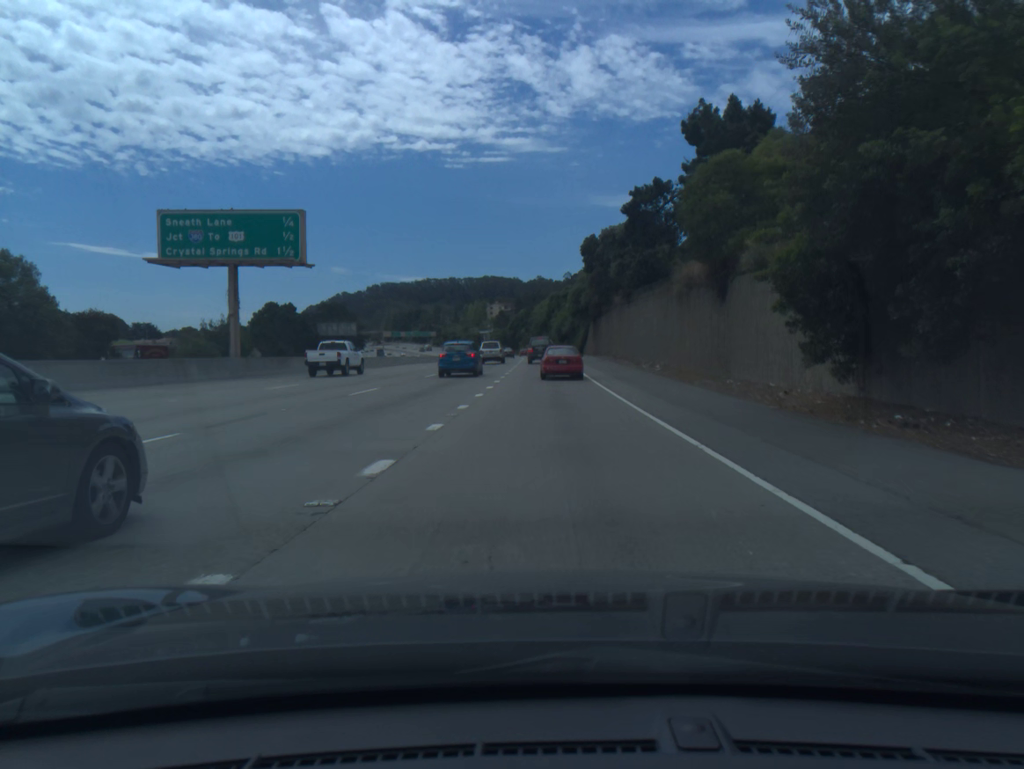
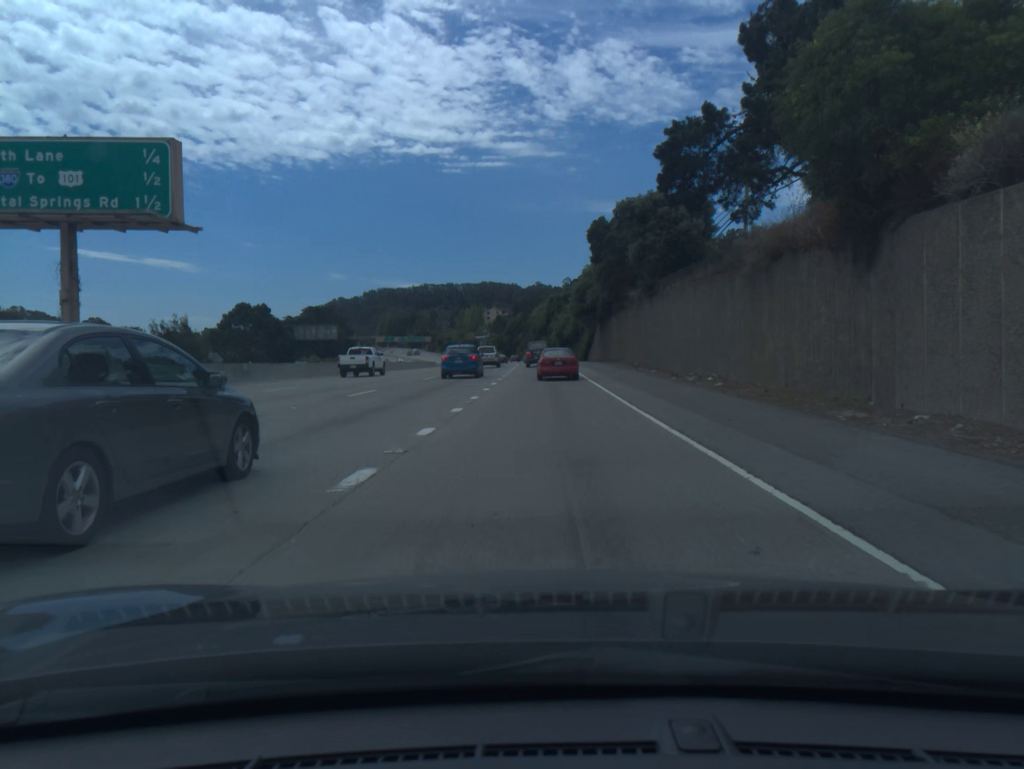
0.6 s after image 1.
(0.0, +14.1) m; 0°
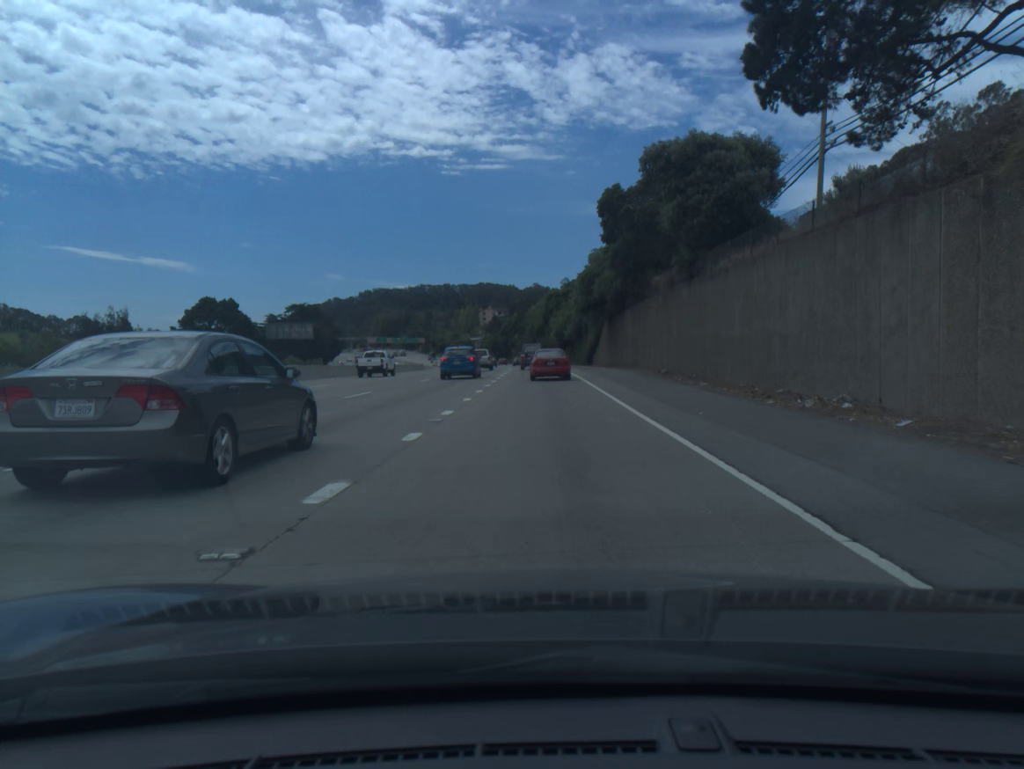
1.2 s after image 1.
(0.0, +14.1) m; 0°
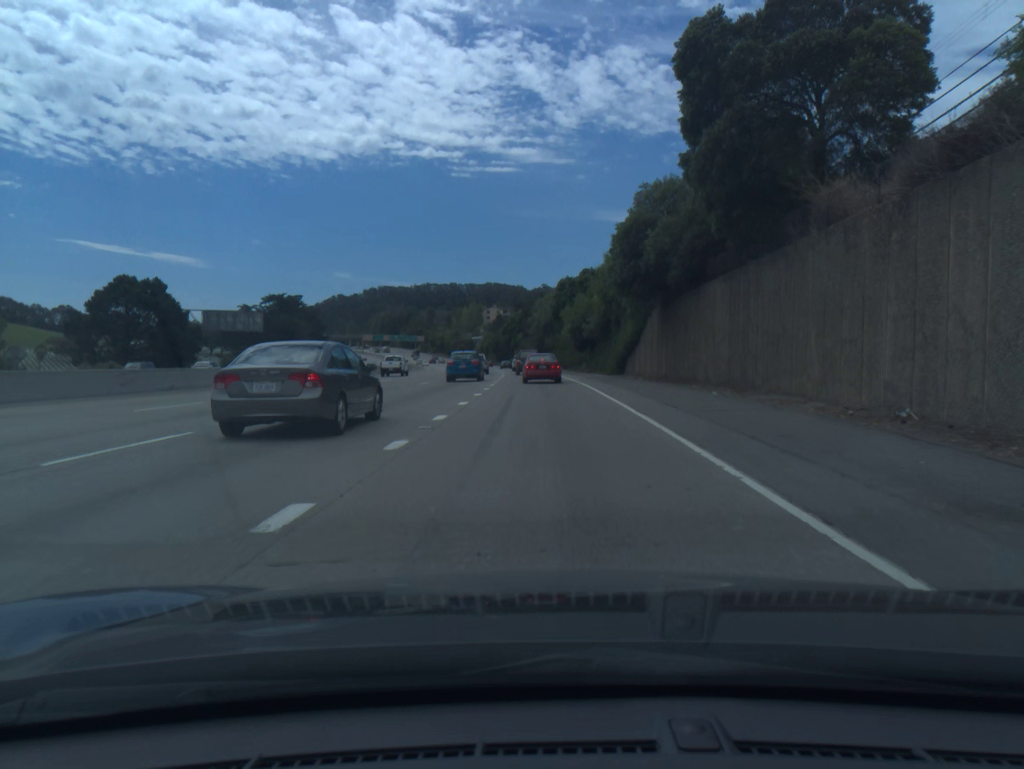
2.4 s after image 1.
(-0.1, +28.1) m; -1°
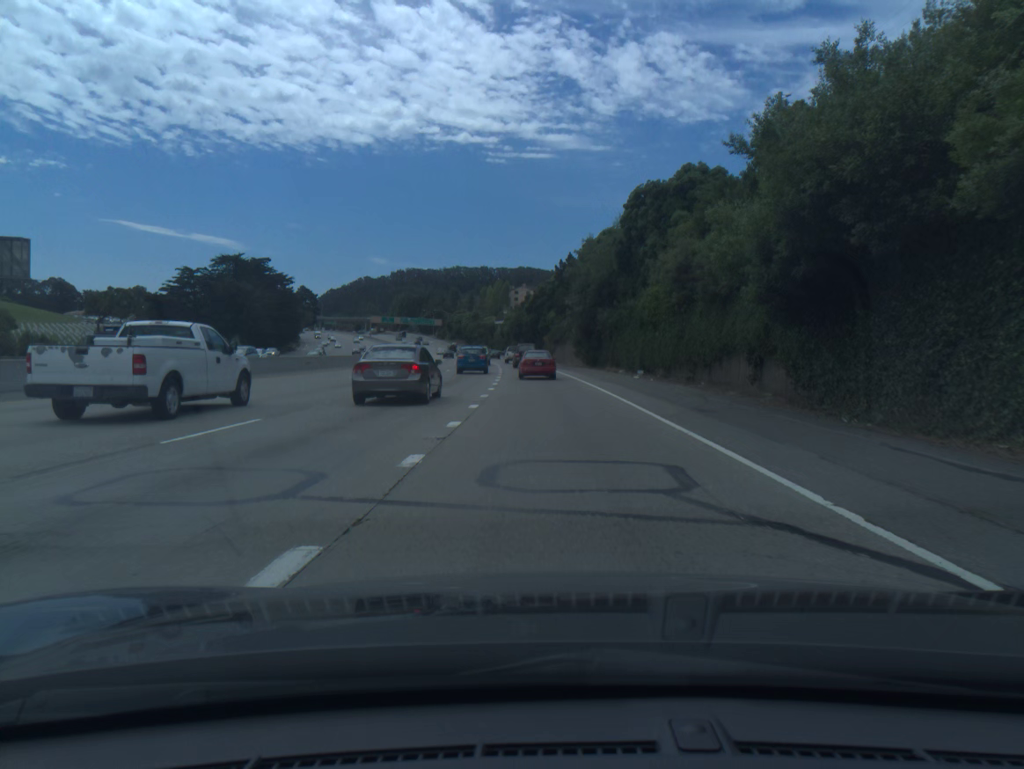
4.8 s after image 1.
(-1.1, +55.5) m; -2°
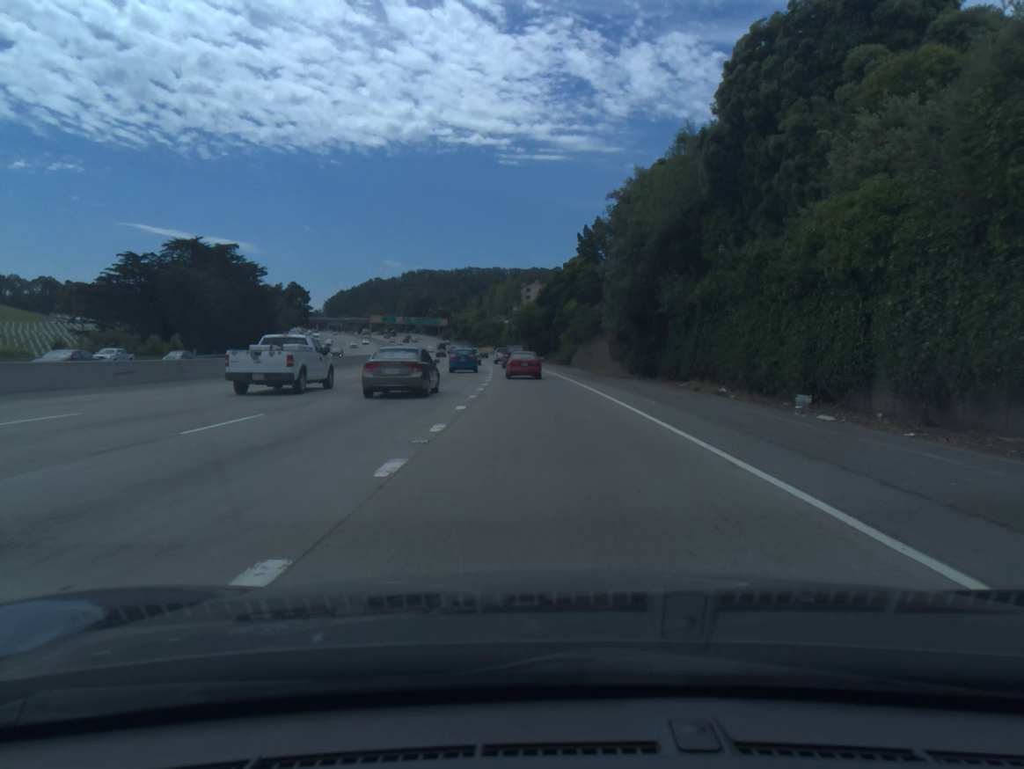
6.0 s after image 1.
(-0.2, +27.4) m; -1°
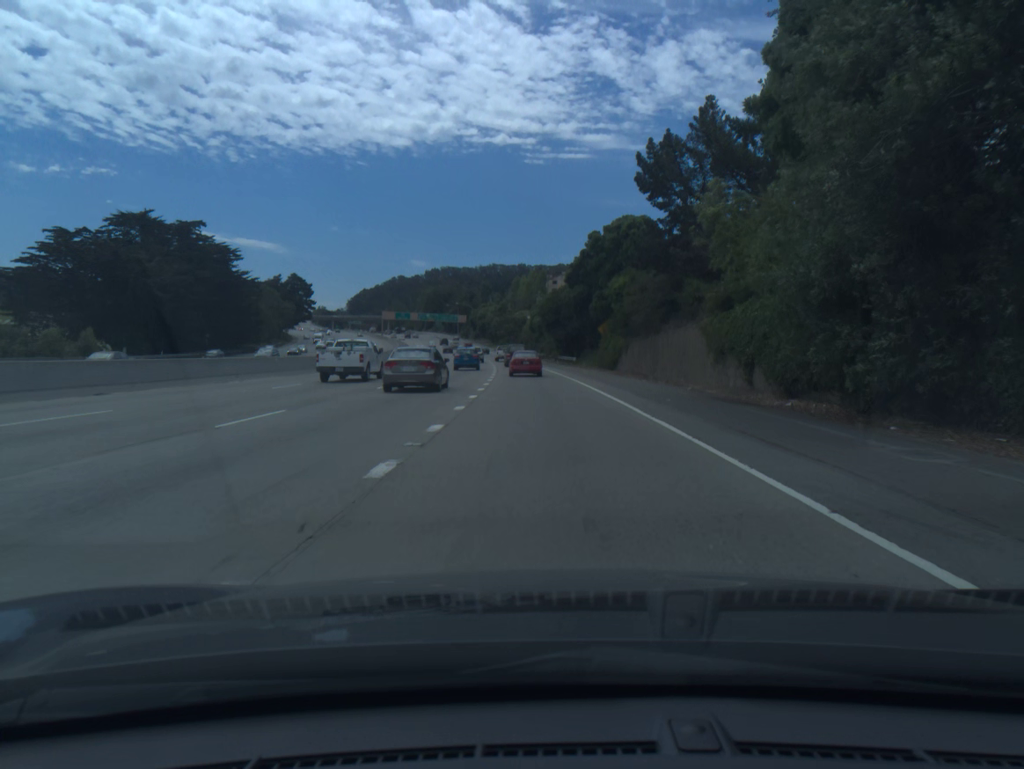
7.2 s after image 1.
(-0.4, +27.4) m; -2°
